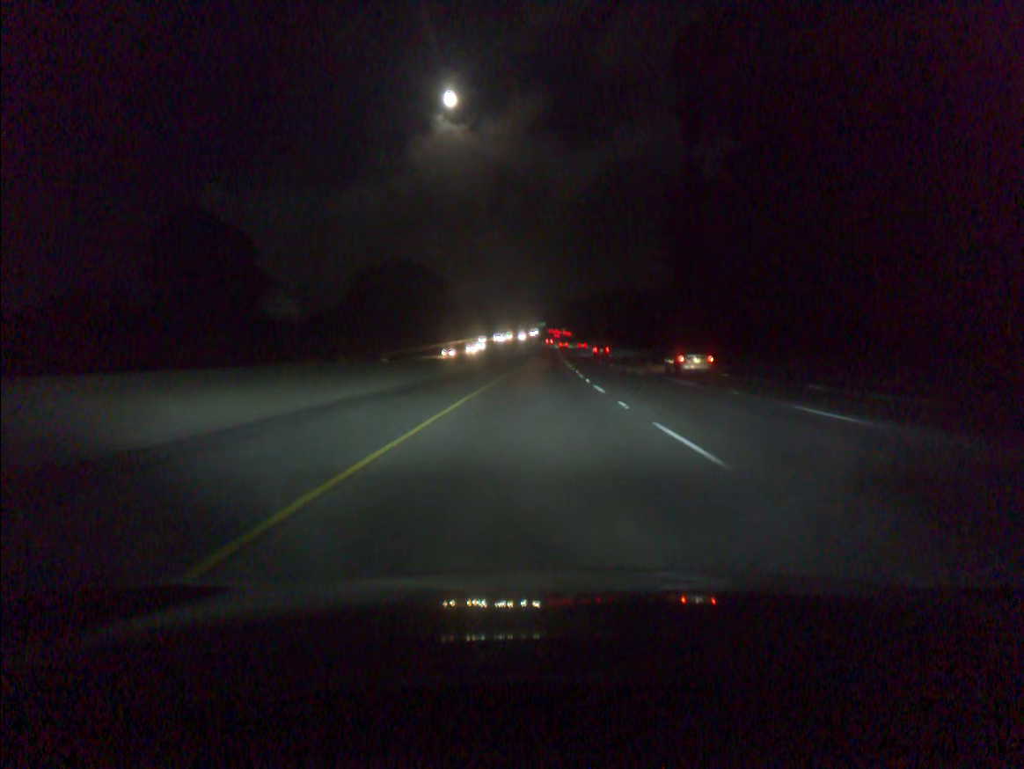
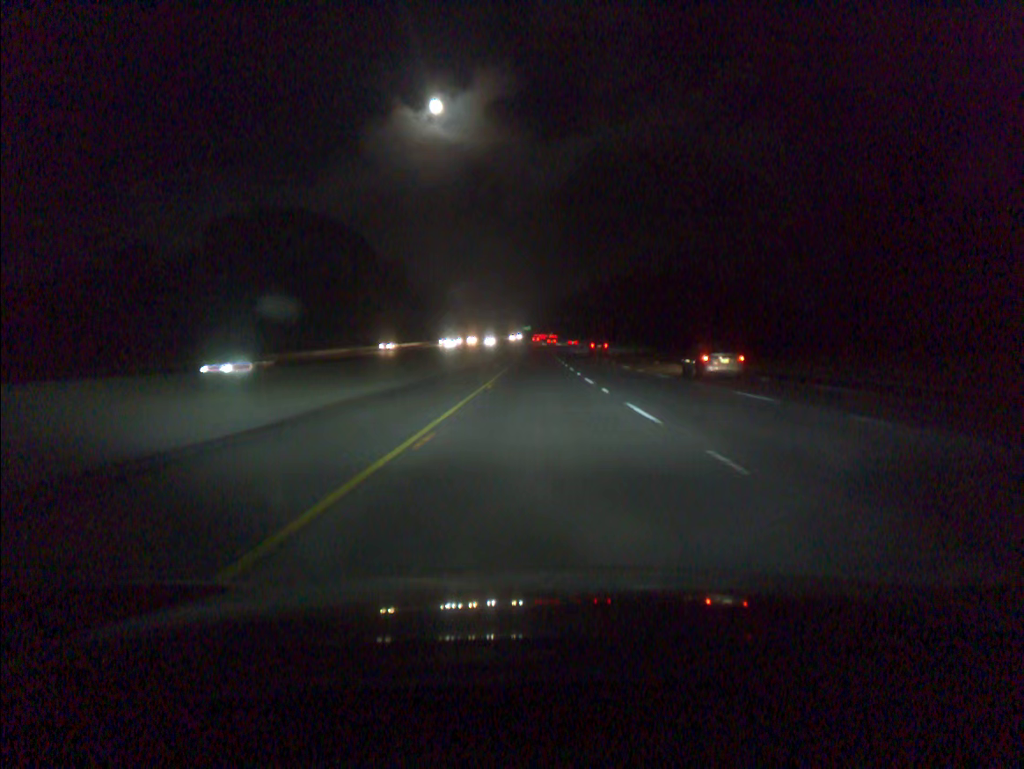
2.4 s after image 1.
(+1.0, +81.8) m; +1°
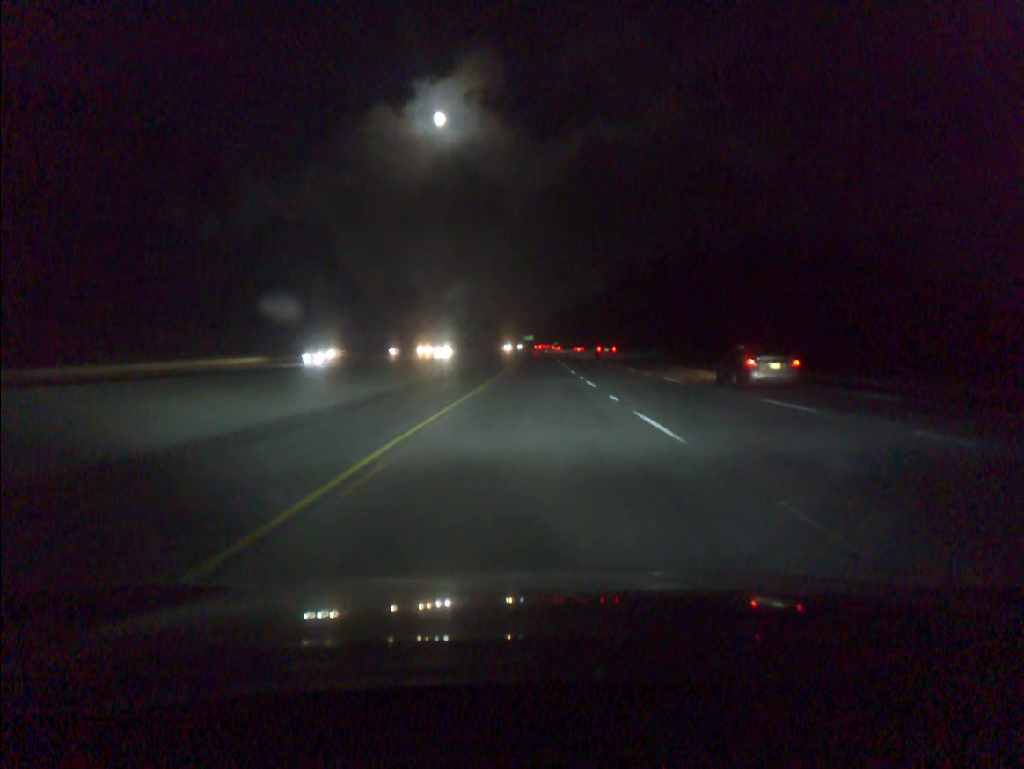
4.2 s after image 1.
(0.0, +61.2) m; 0°
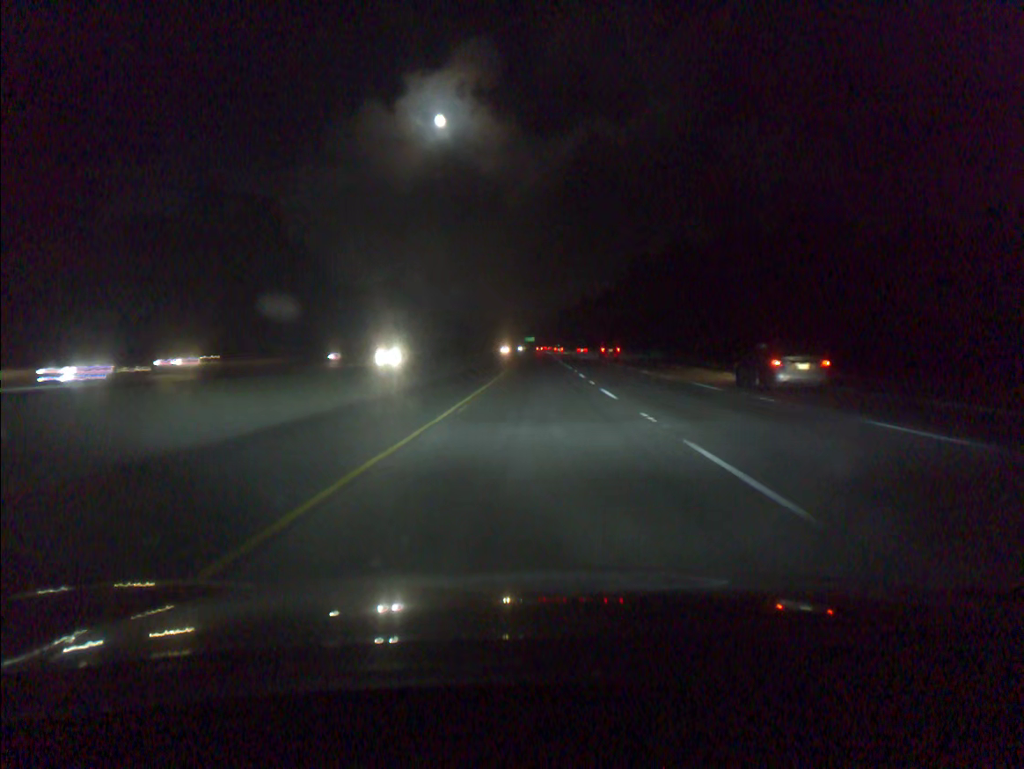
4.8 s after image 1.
(0.0, +20.3) m; 0°
